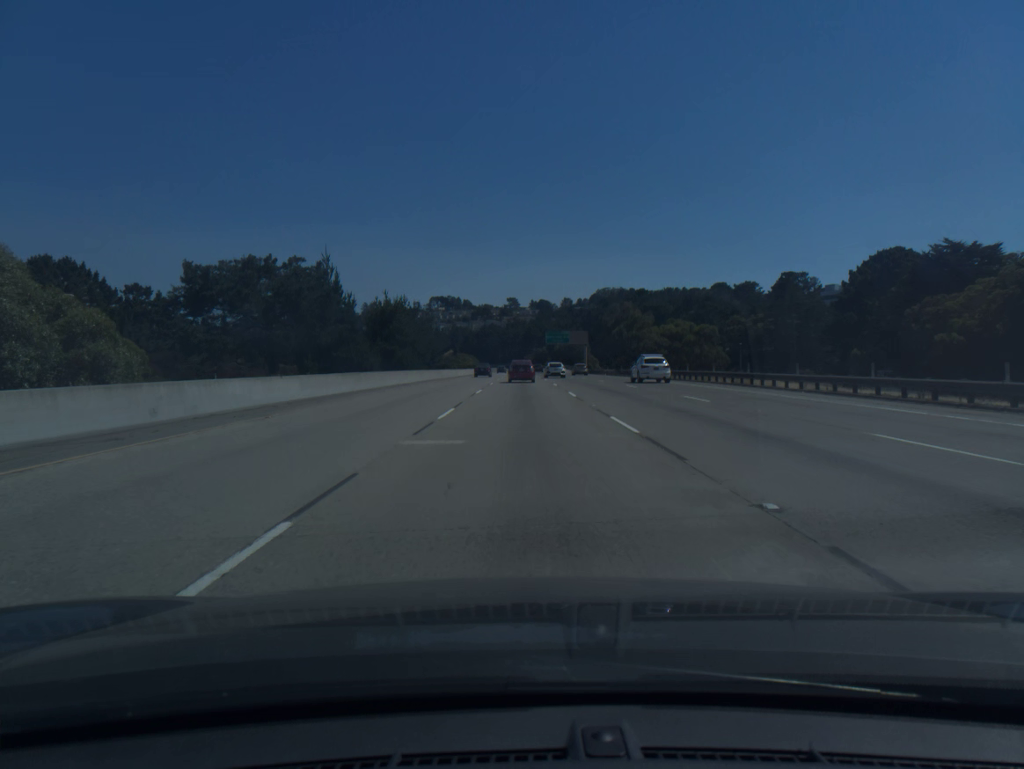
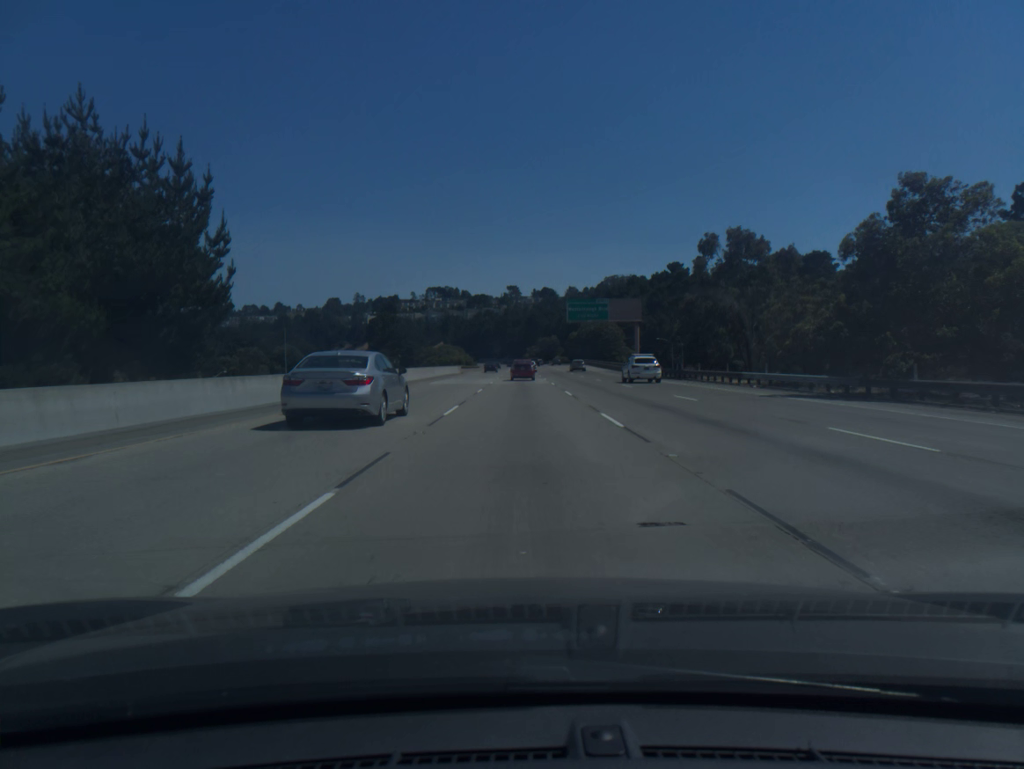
(+0.1, +71.8) m; 0°
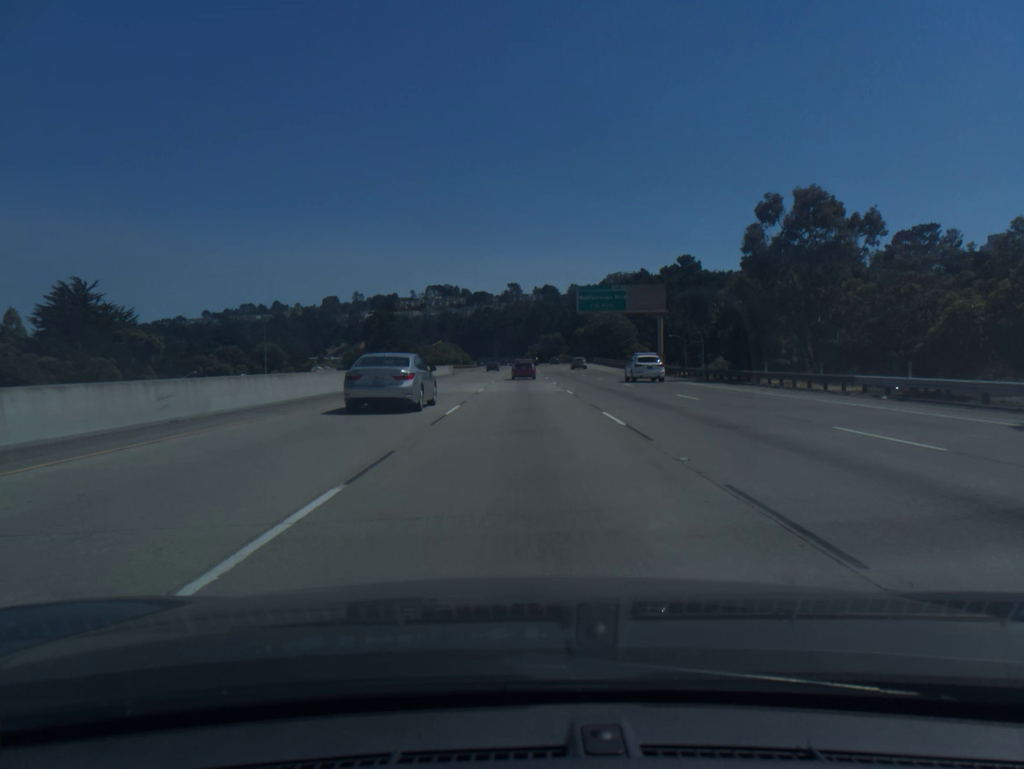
(0.0, +14.6) m; 0°
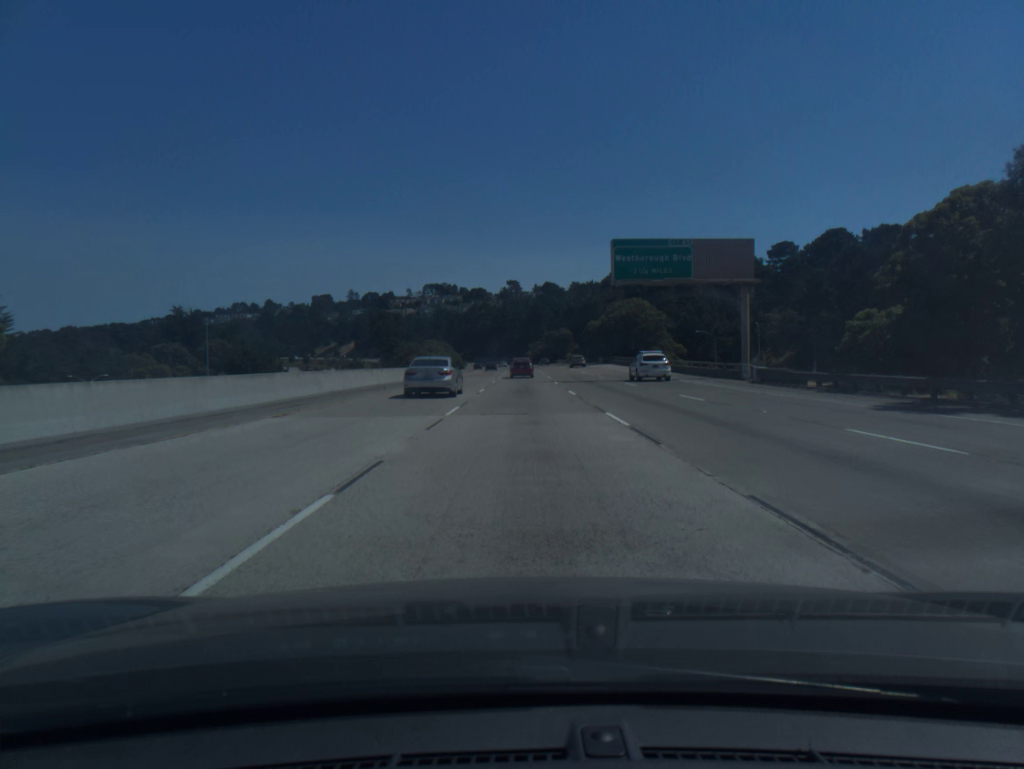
(0.0, +29.5) m; 0°
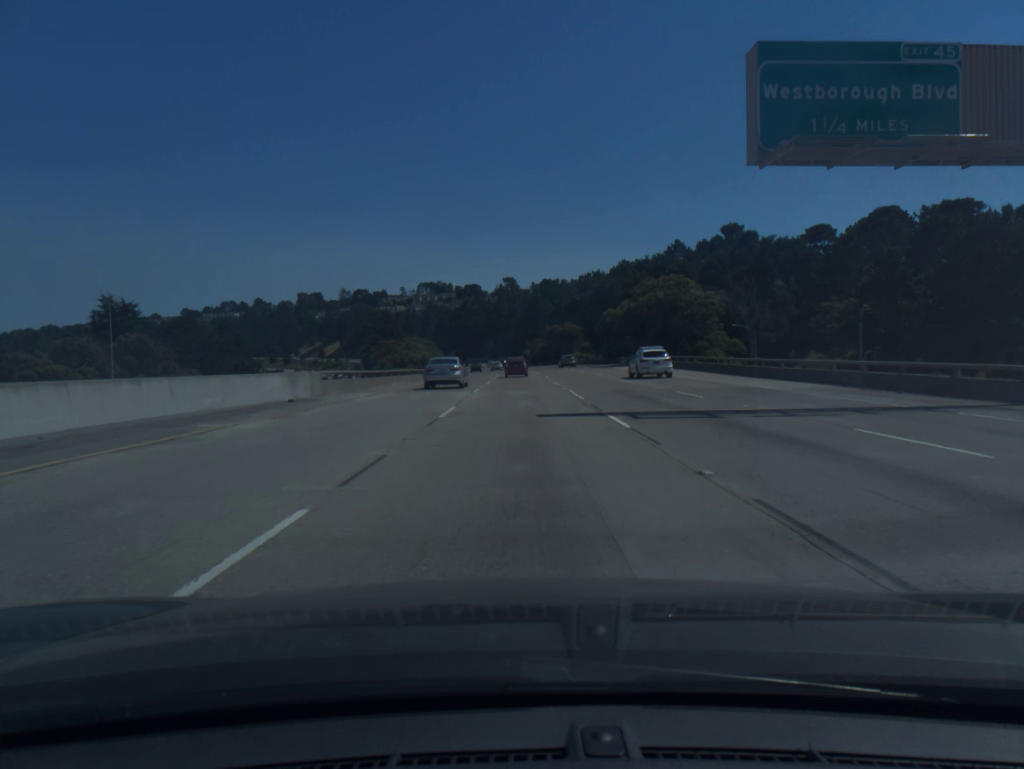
(+0.1, +29.8) m; 0°
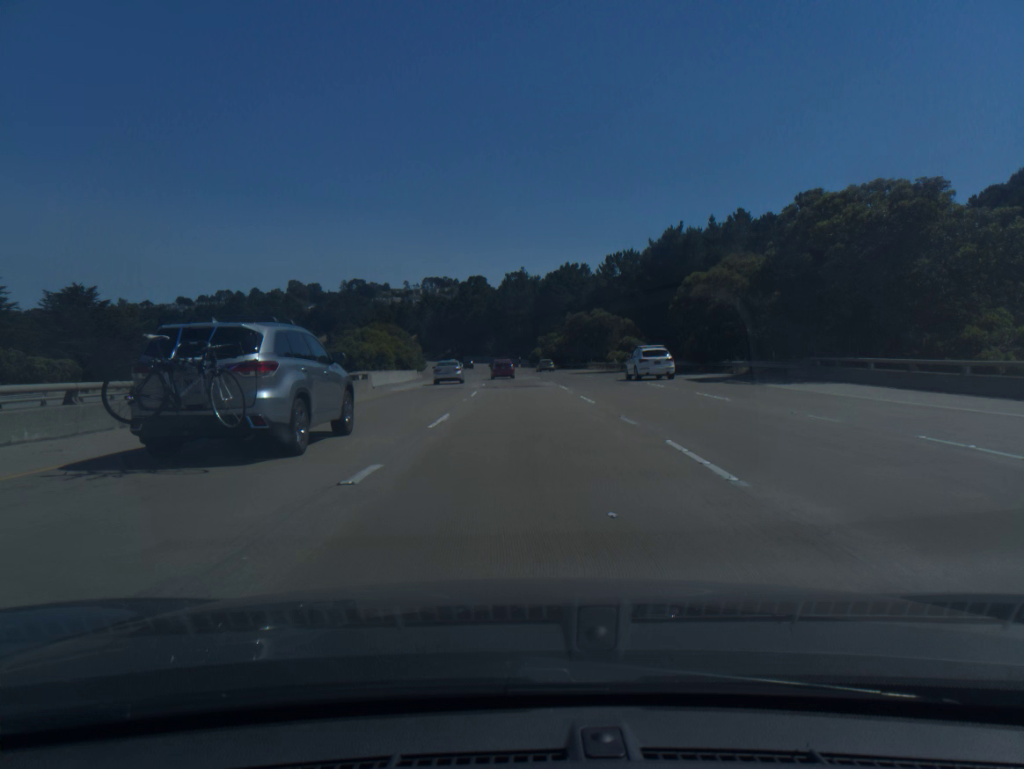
(-0.1, +45.0) m; -1°
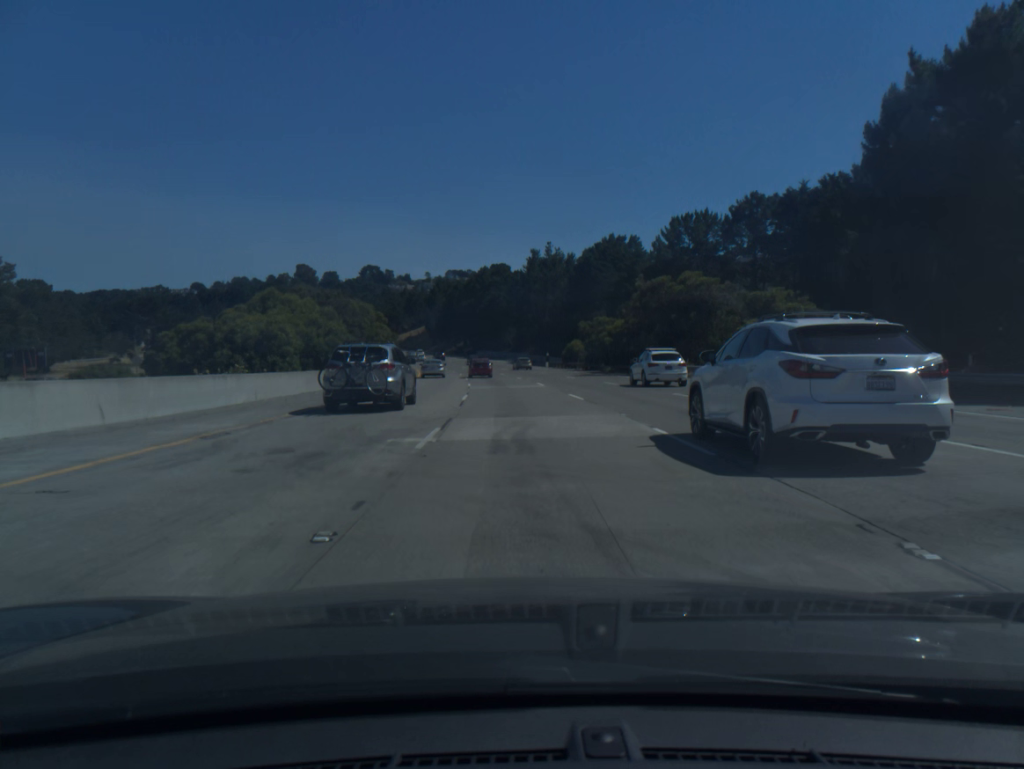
(-0.6, +45.4) m; -2°
